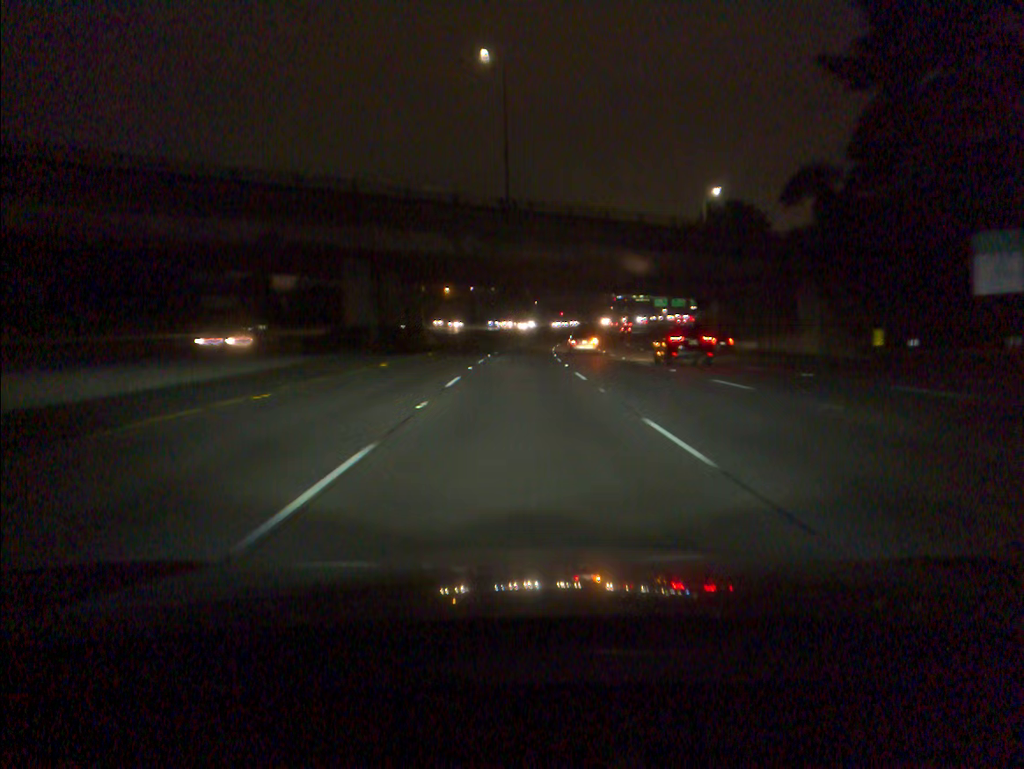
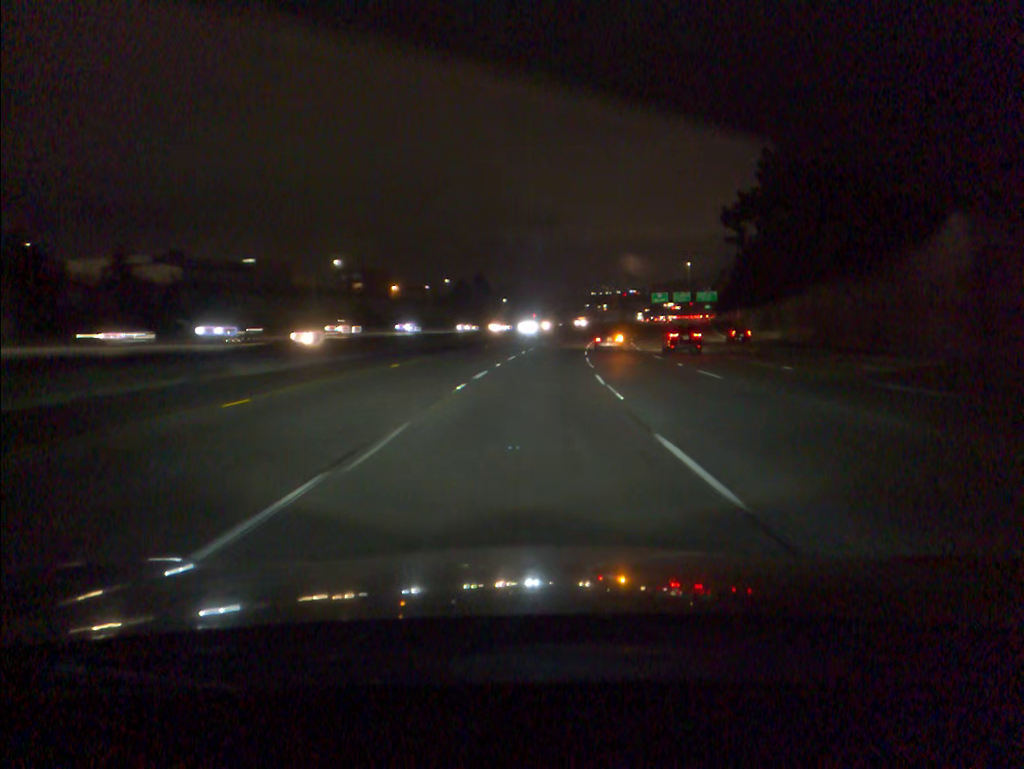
(+0.6, +60.1) m; +2°
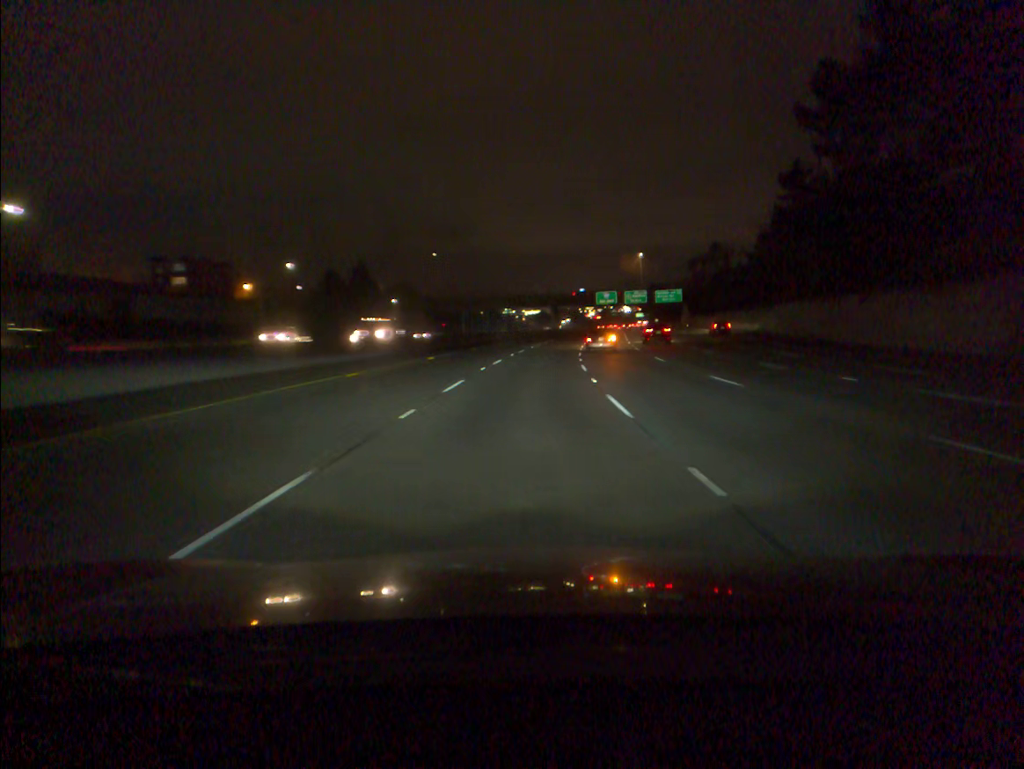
(+3.4, +62.3) m; +6°
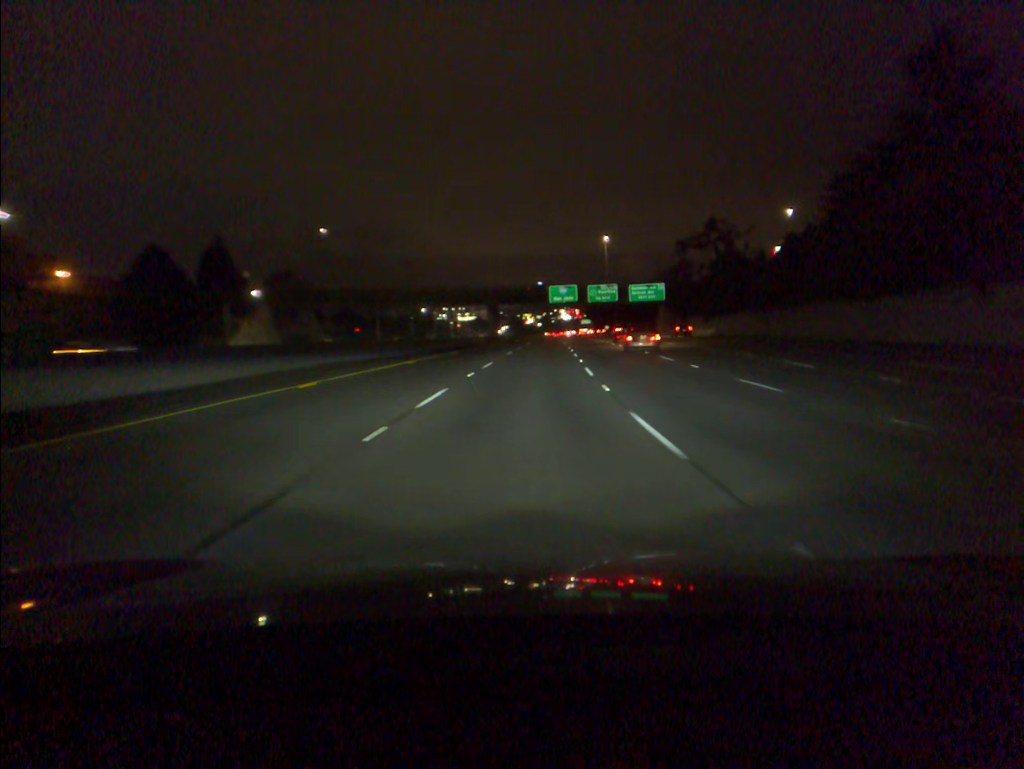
(+1.8, +47.9) m; +5°
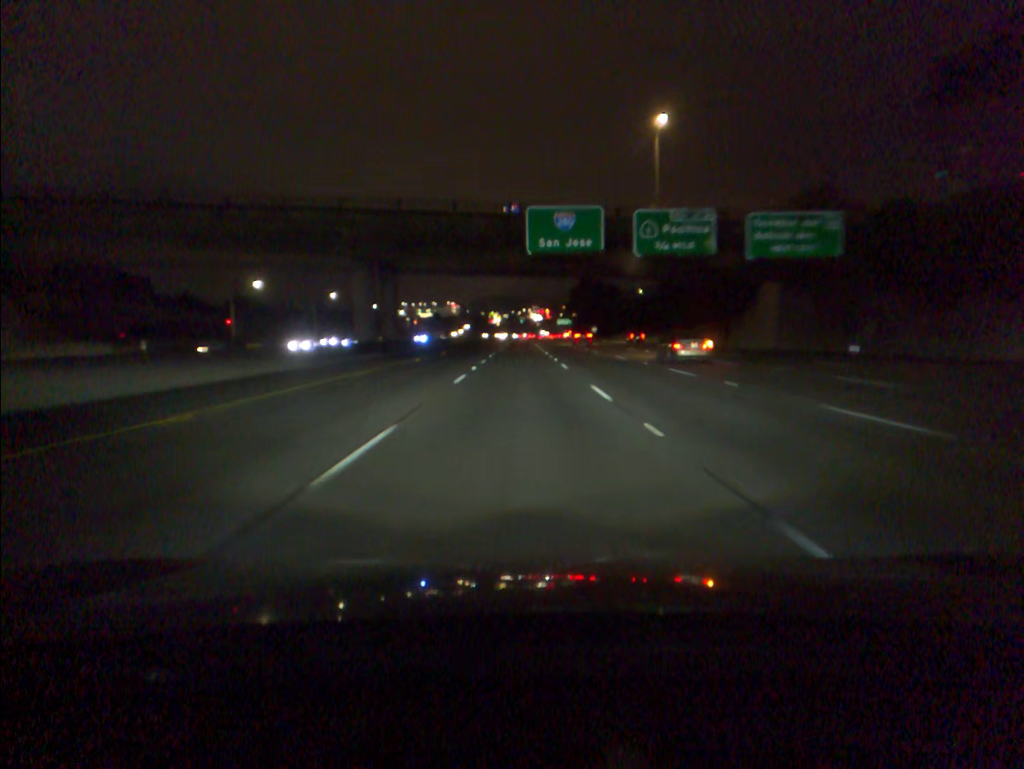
(+2.6, +80.2) m; +2°
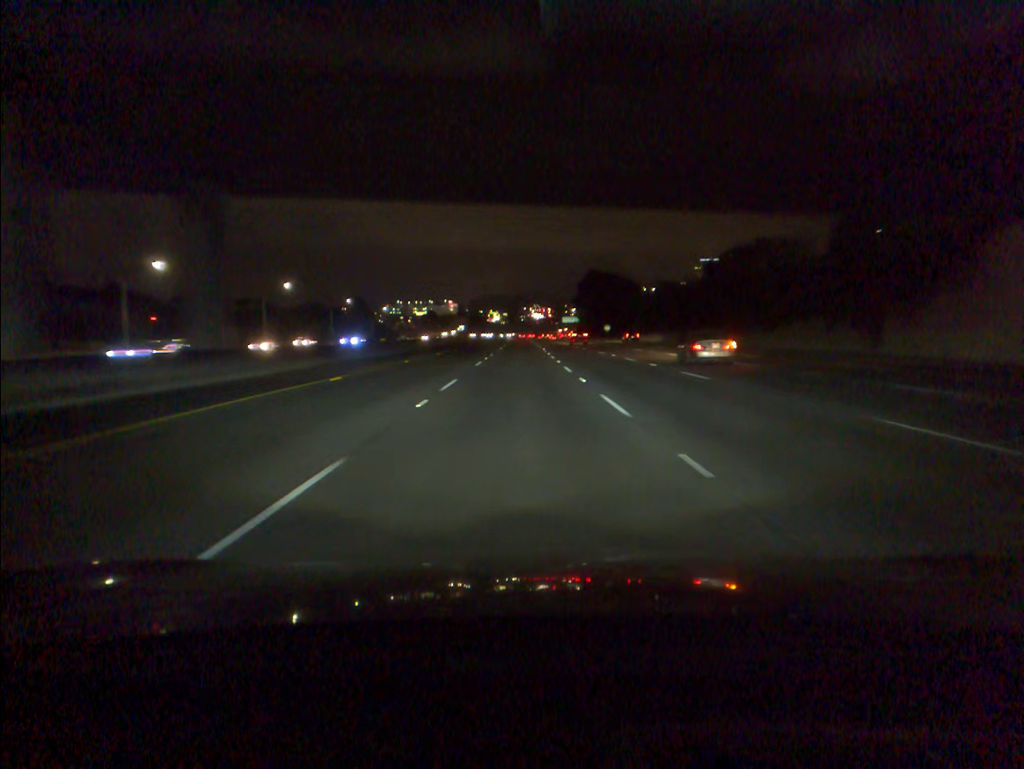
(0.0, +32.3) m; 0°
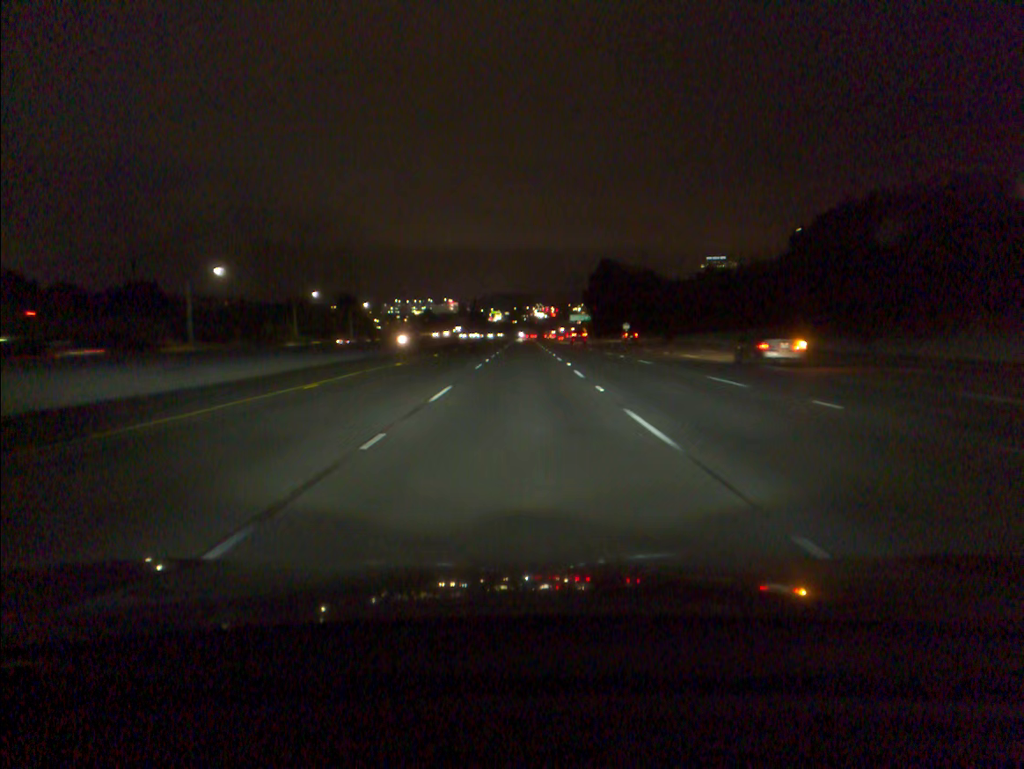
(-0.1, +32.5) m; 0°
